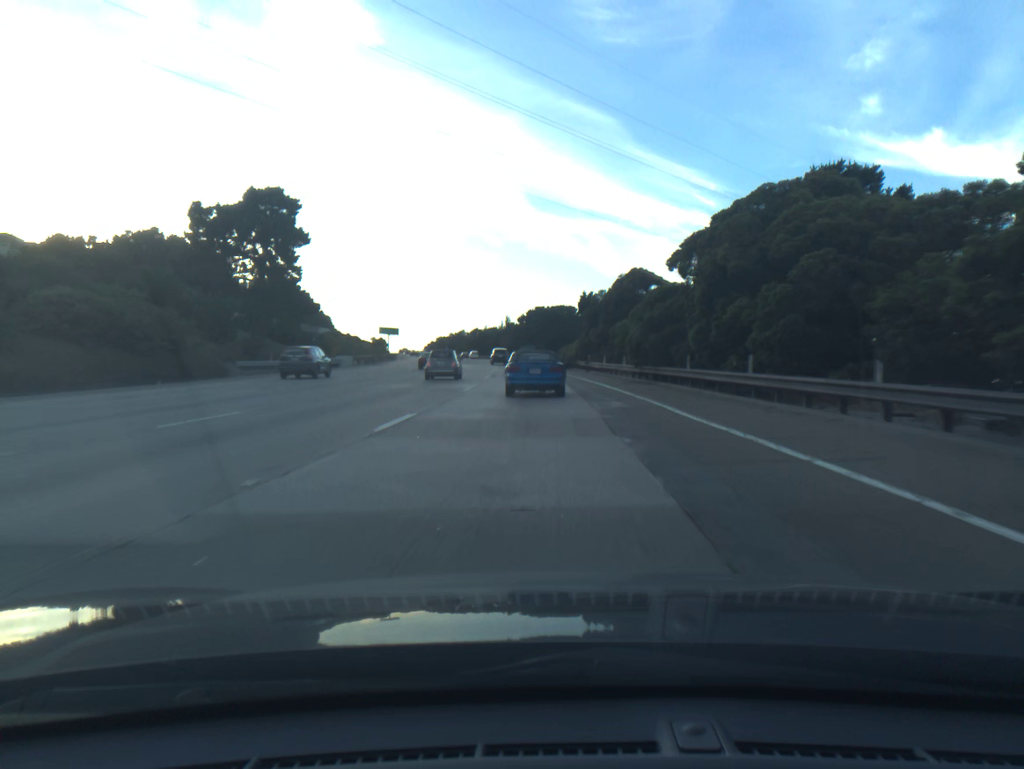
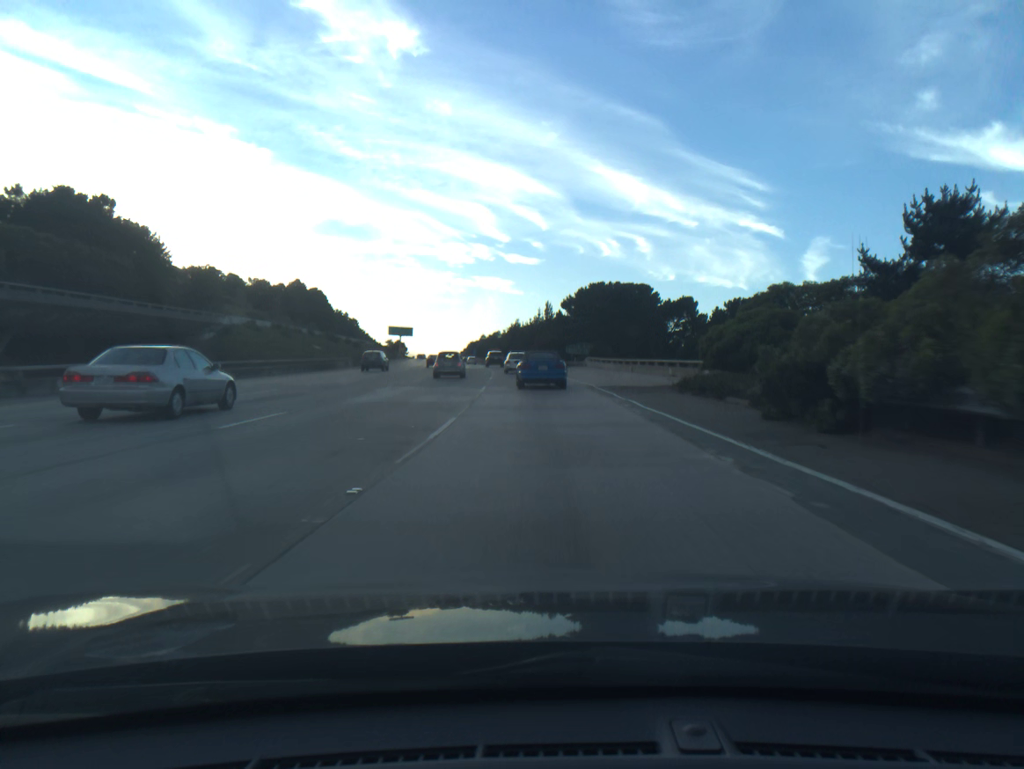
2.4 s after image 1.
(-1.9, +58.9) m; -3°
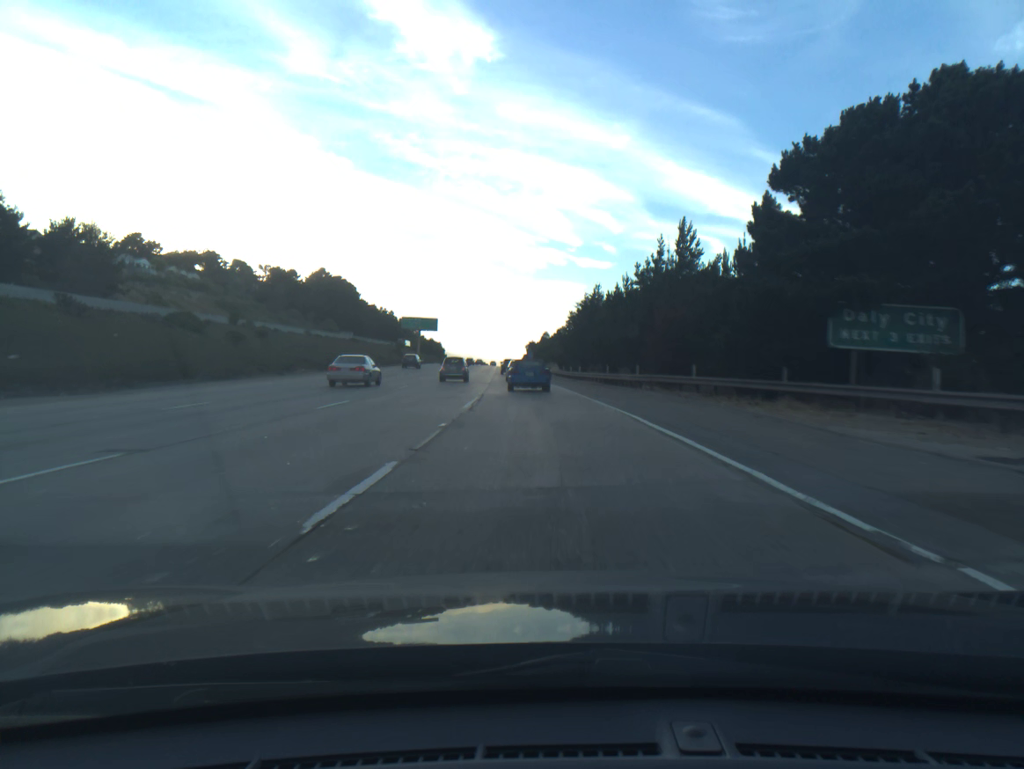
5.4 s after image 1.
(-3.1, +73.5) m; -5°
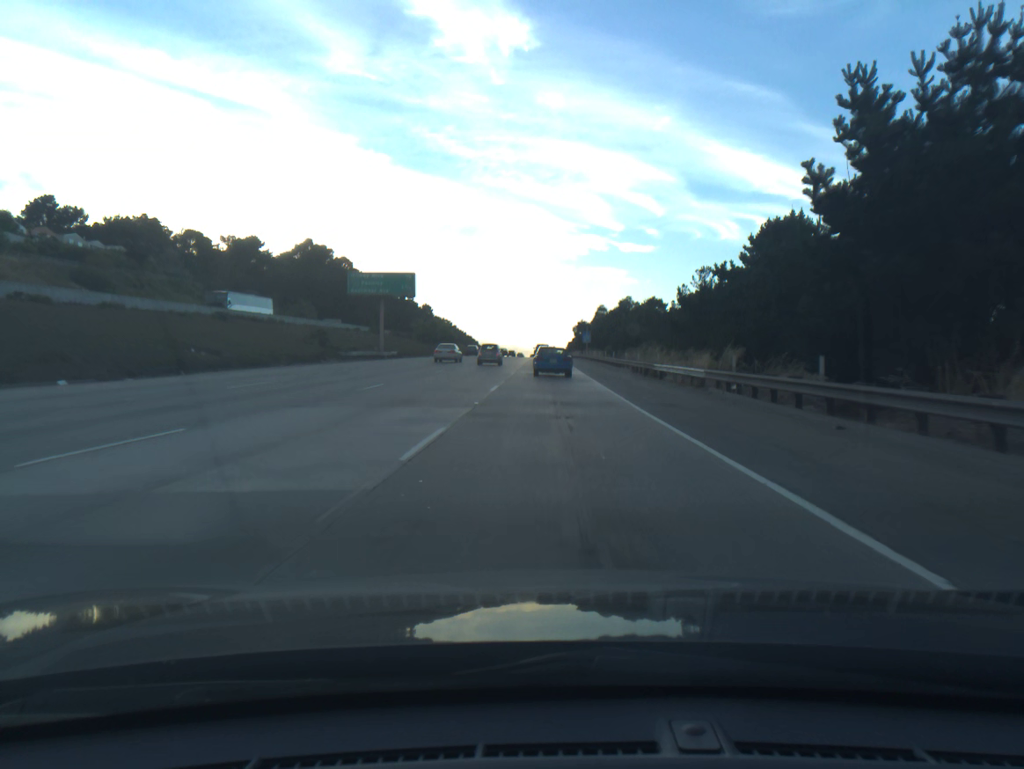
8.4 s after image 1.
(-2.8, +70.1) m; -3°
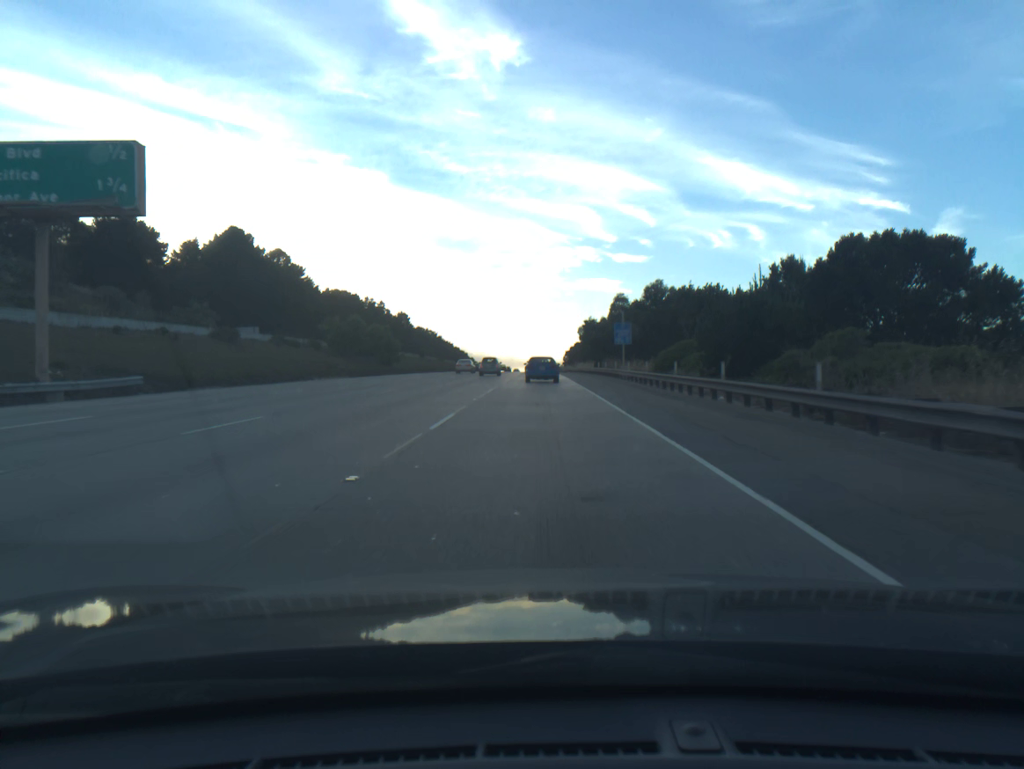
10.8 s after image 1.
(+0.4, +53.9) m; 0°
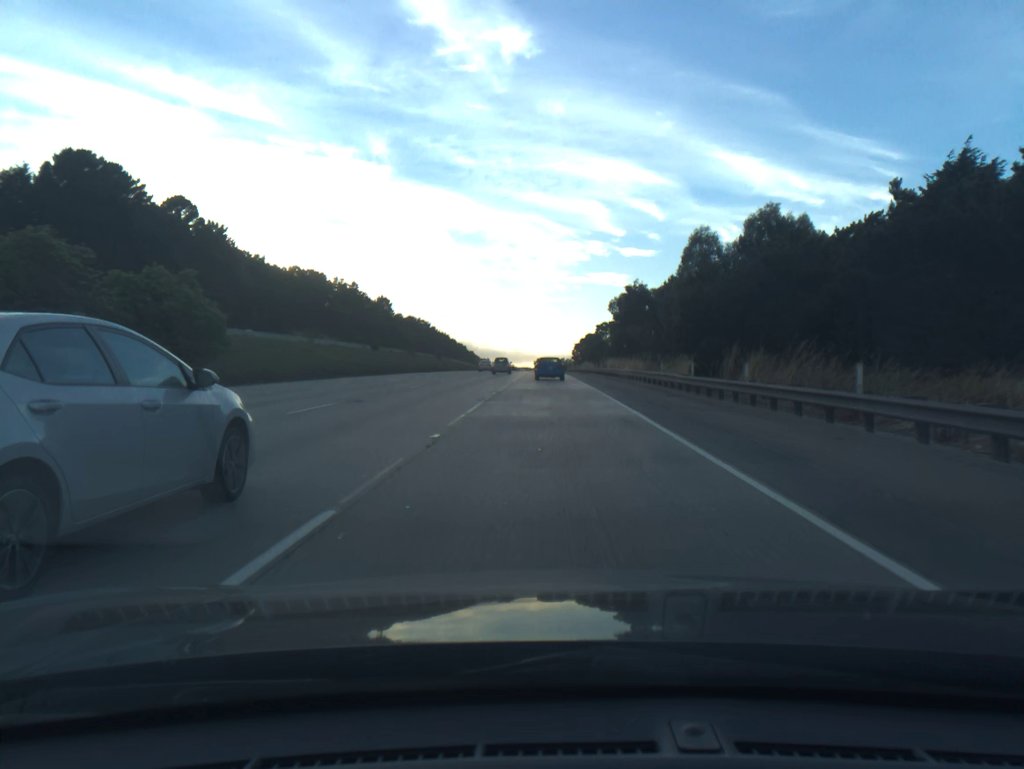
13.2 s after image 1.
(-0.3, +54.3) m; 0°
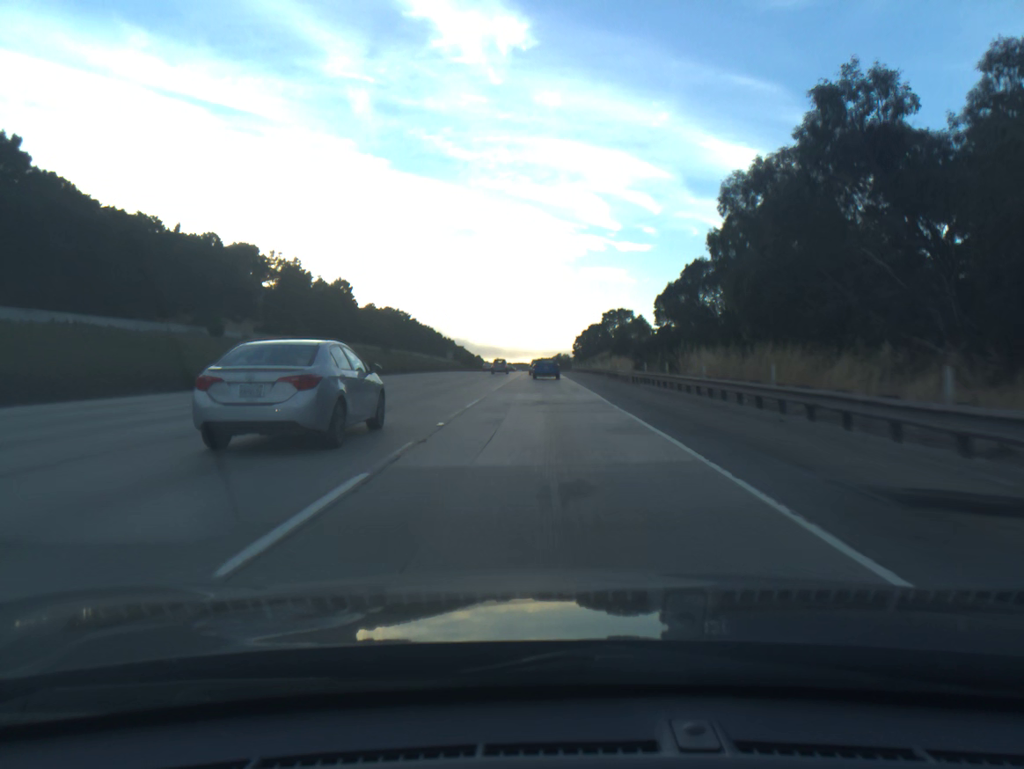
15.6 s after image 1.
(+0.2, +56.4) m; 0°
